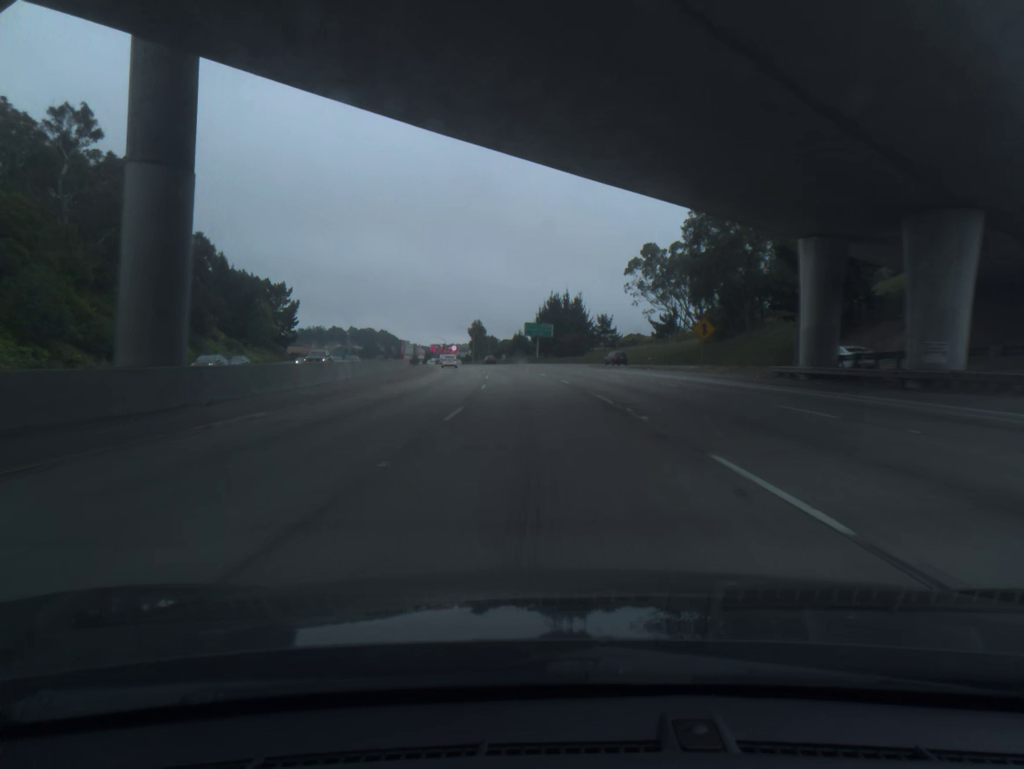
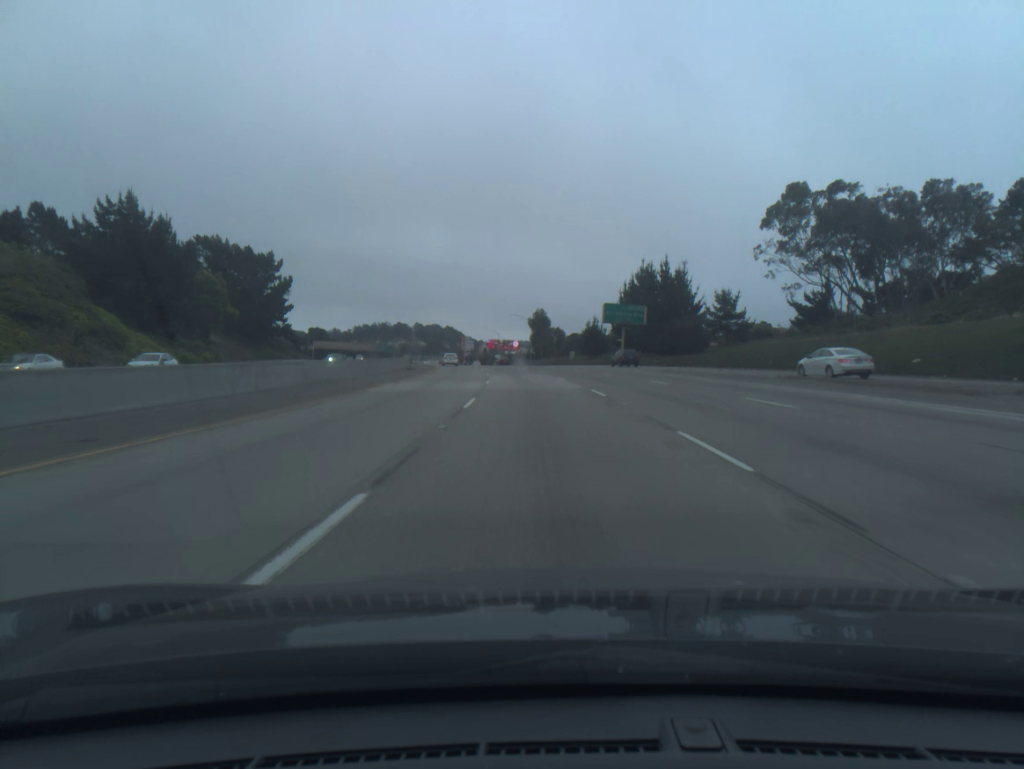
(-2.5, +55.1) m; -5°
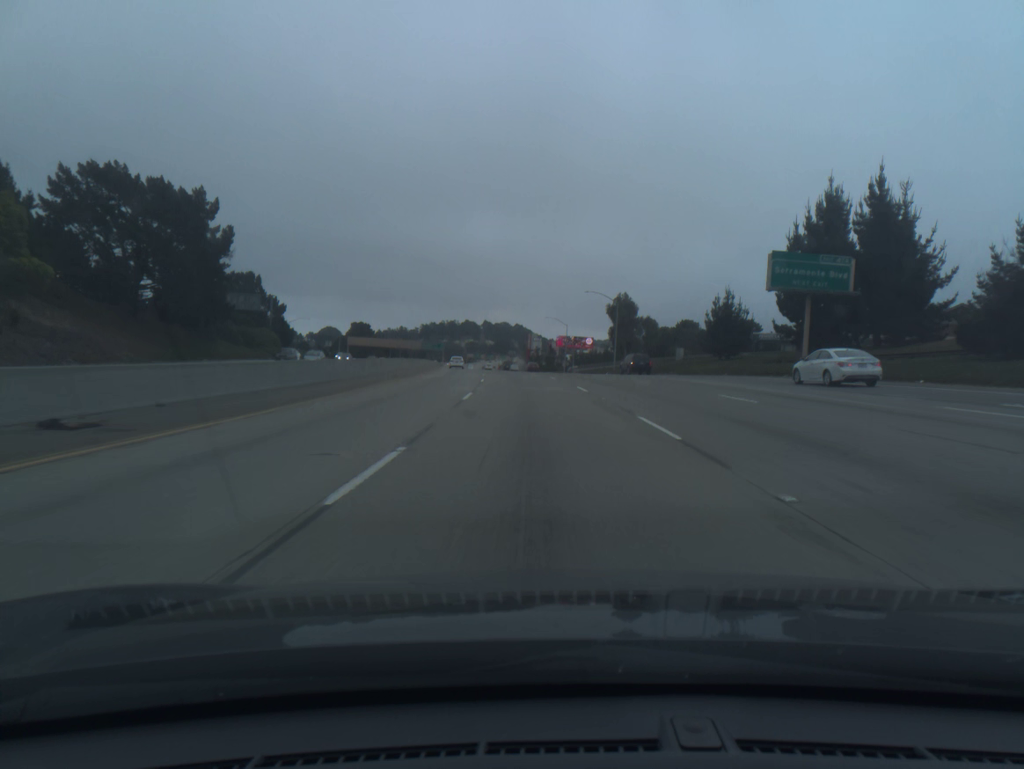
(-2.2, +55.3) m; -5°
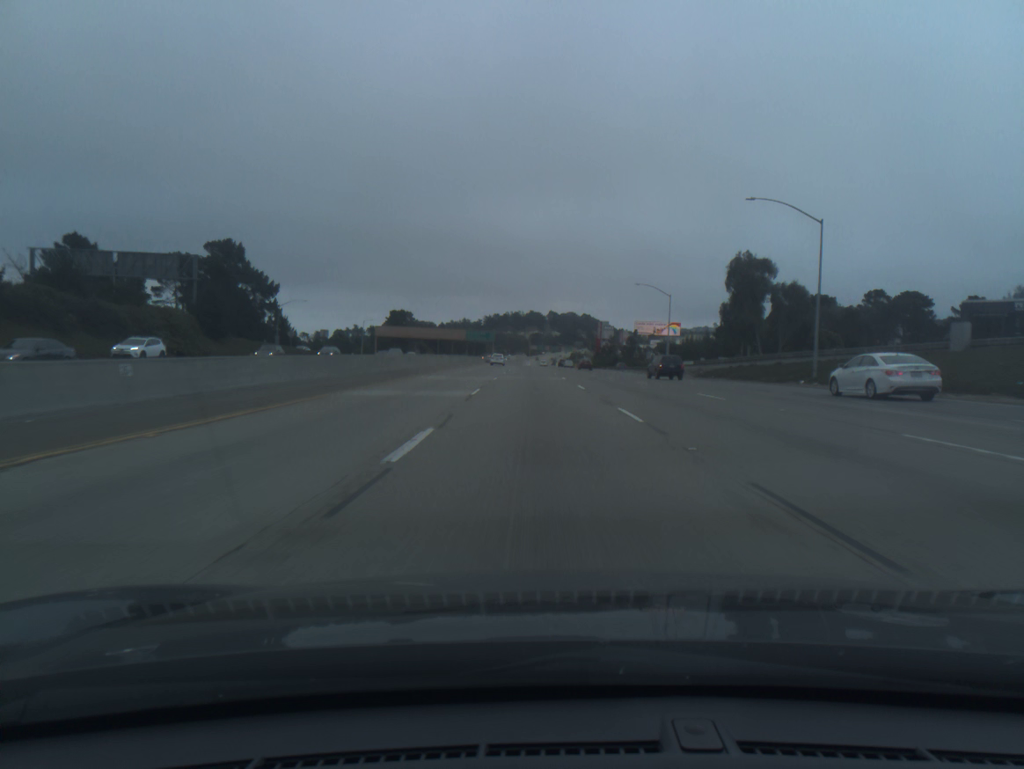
(-2.4, +55.1) m; -5°
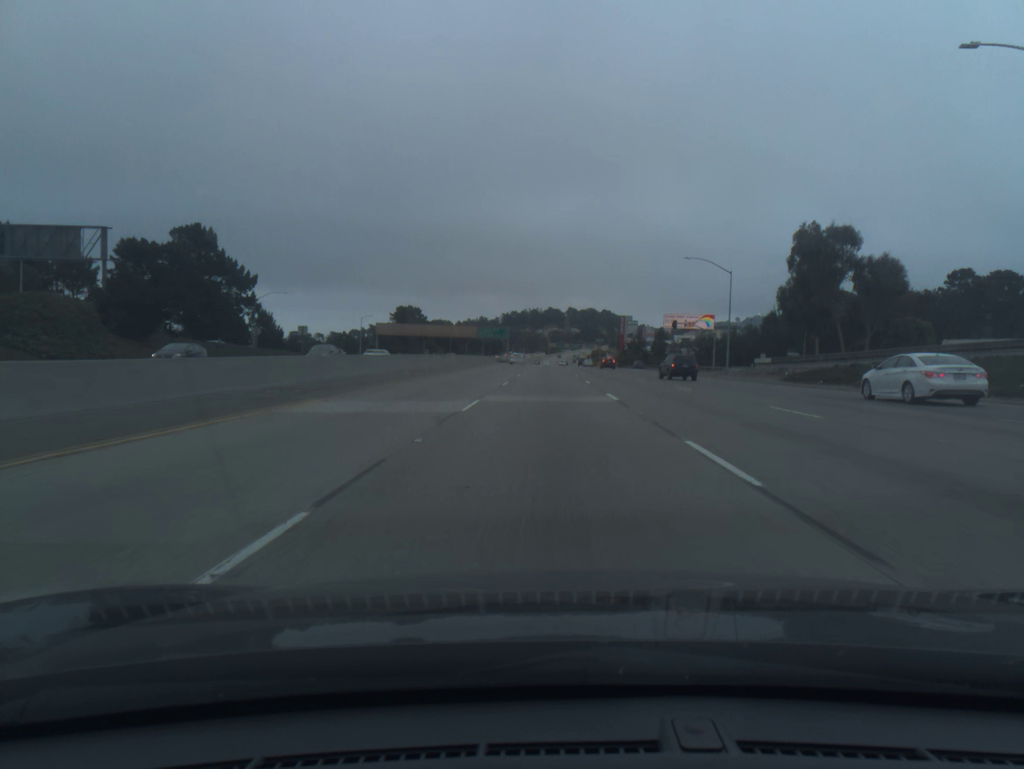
(-0.3, +21.4) m; -1°
